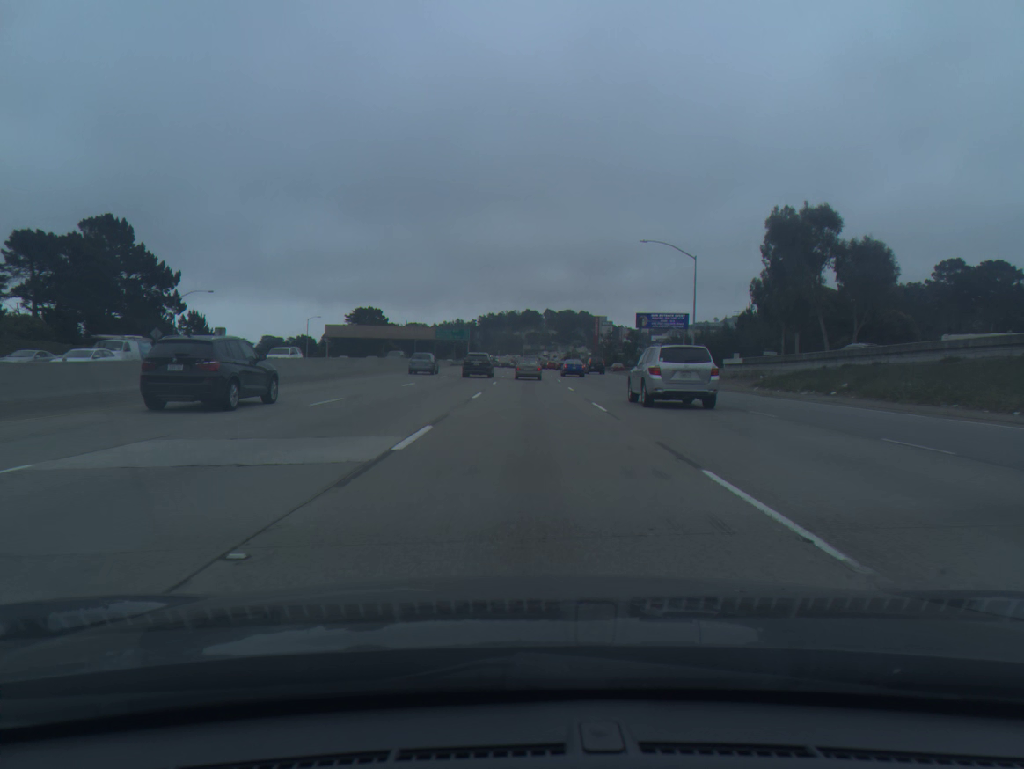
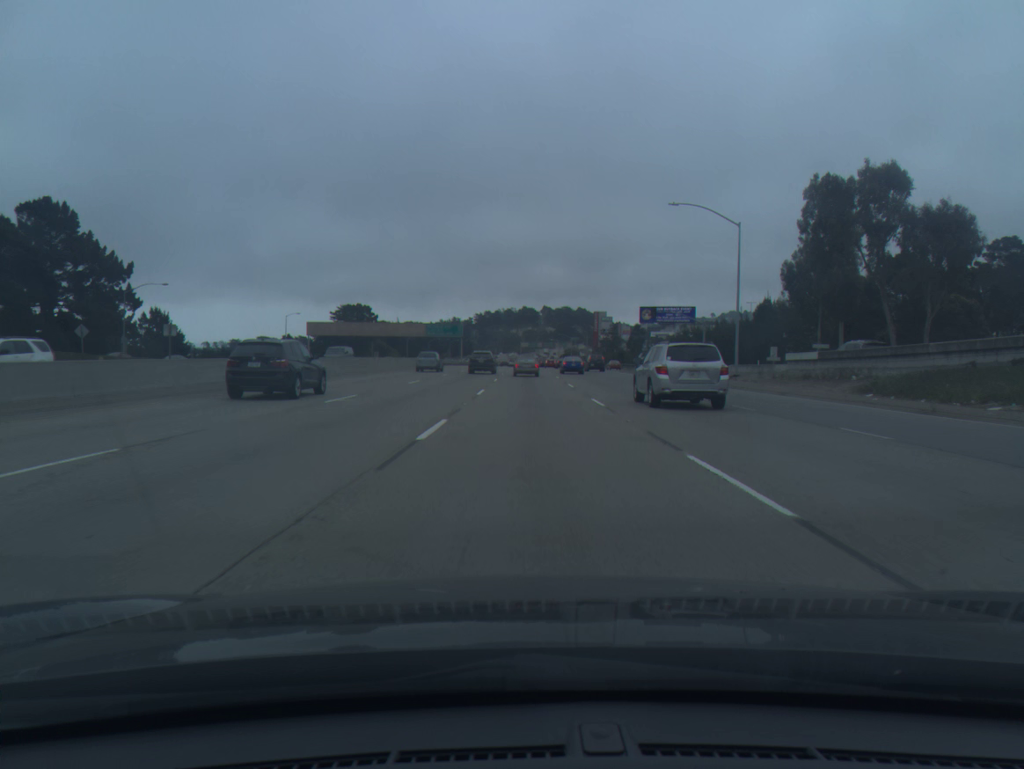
(0.0, +13.2) m; 0°
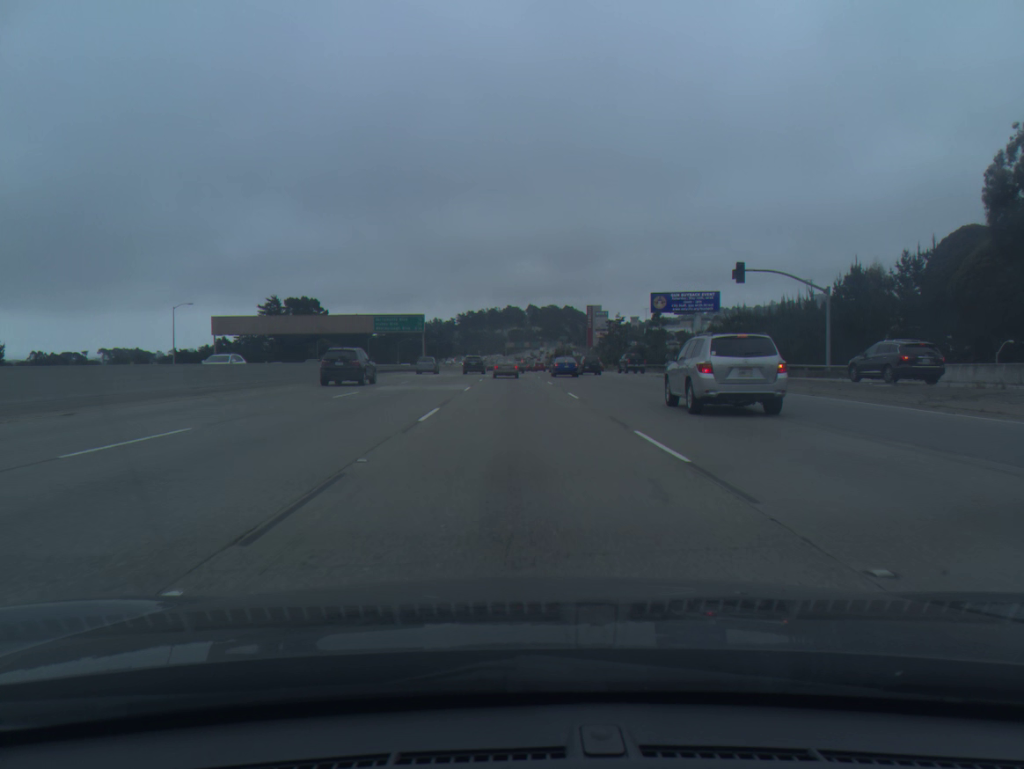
(+0.4, +40.5) m; +1°
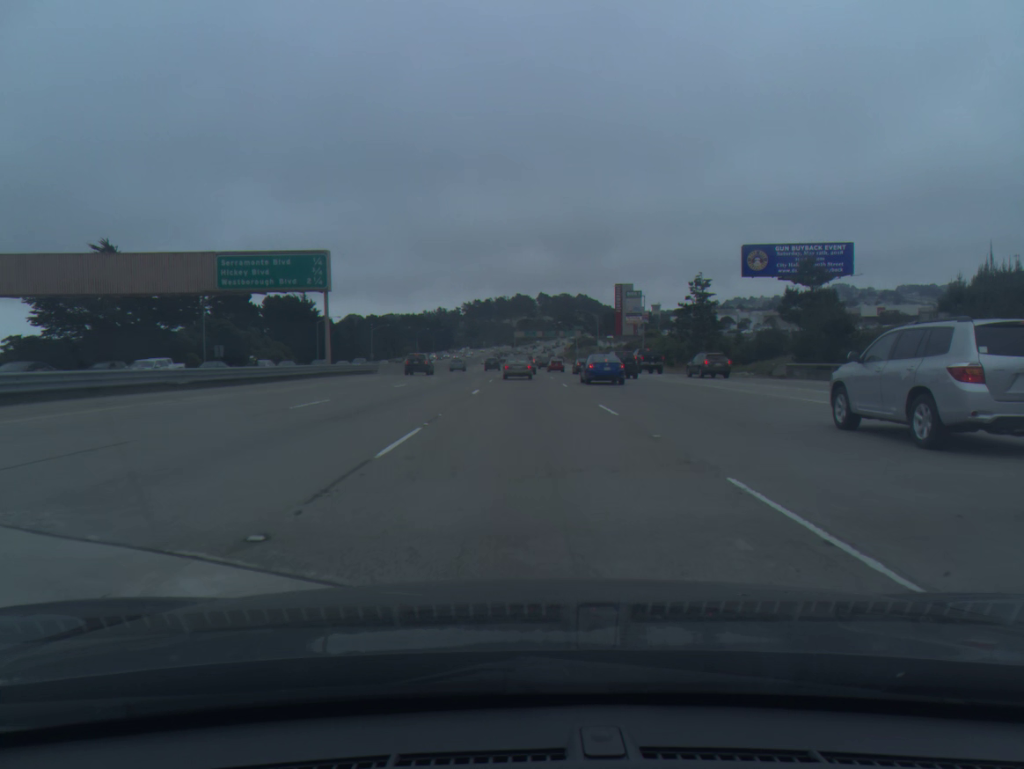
(-0.6, +63.9) m; -1°
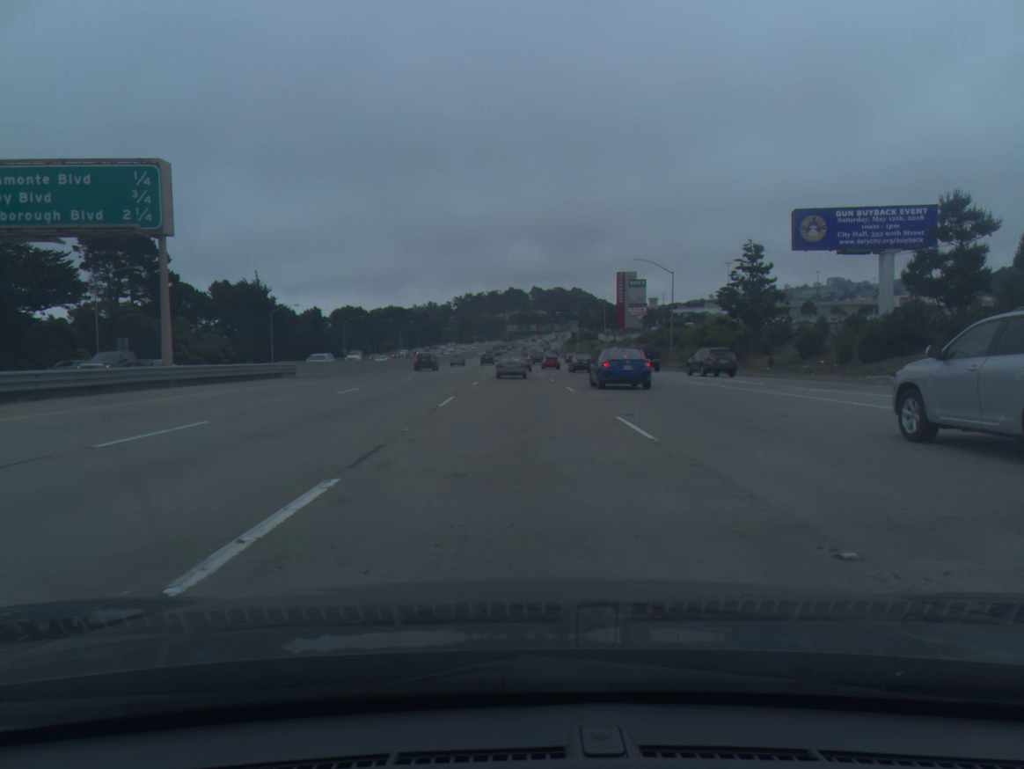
(+0.1, +23.5) m; +1°
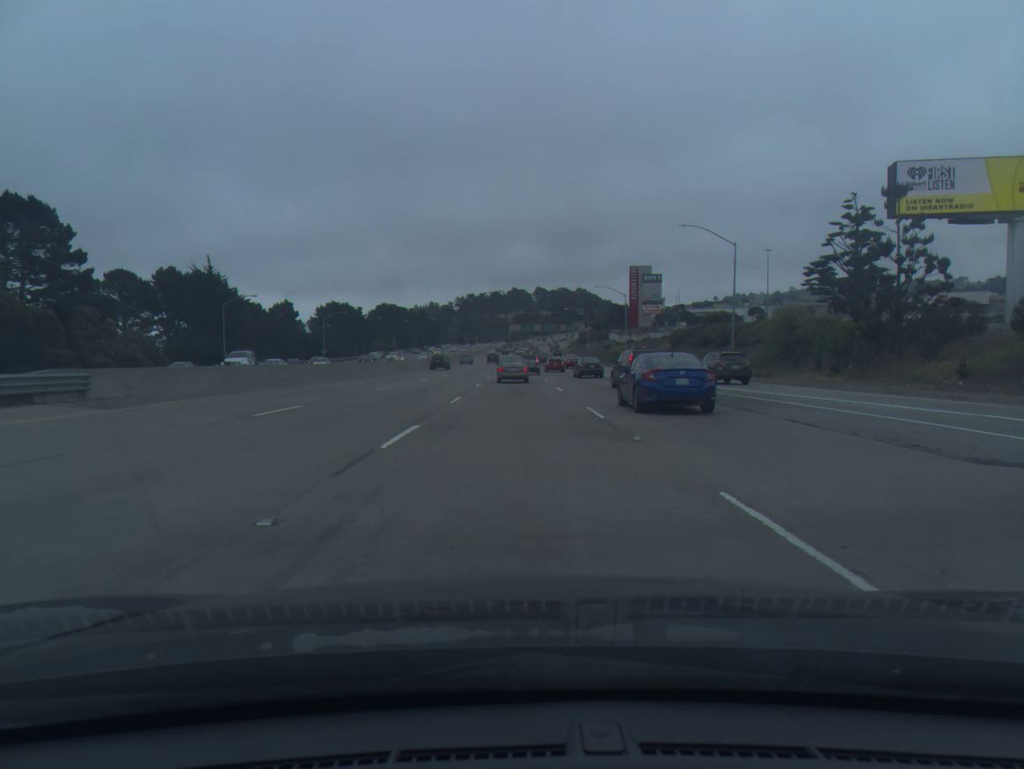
(0.0, +22.5) m; 0°
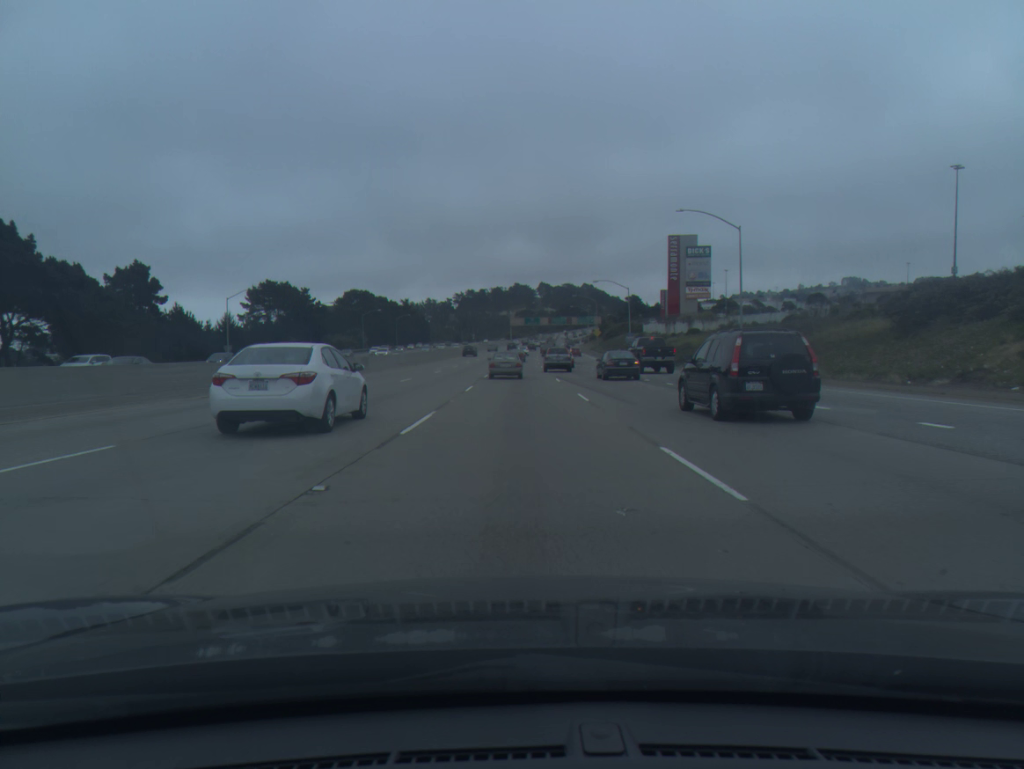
(-0.2, +53.9) m; 0°
